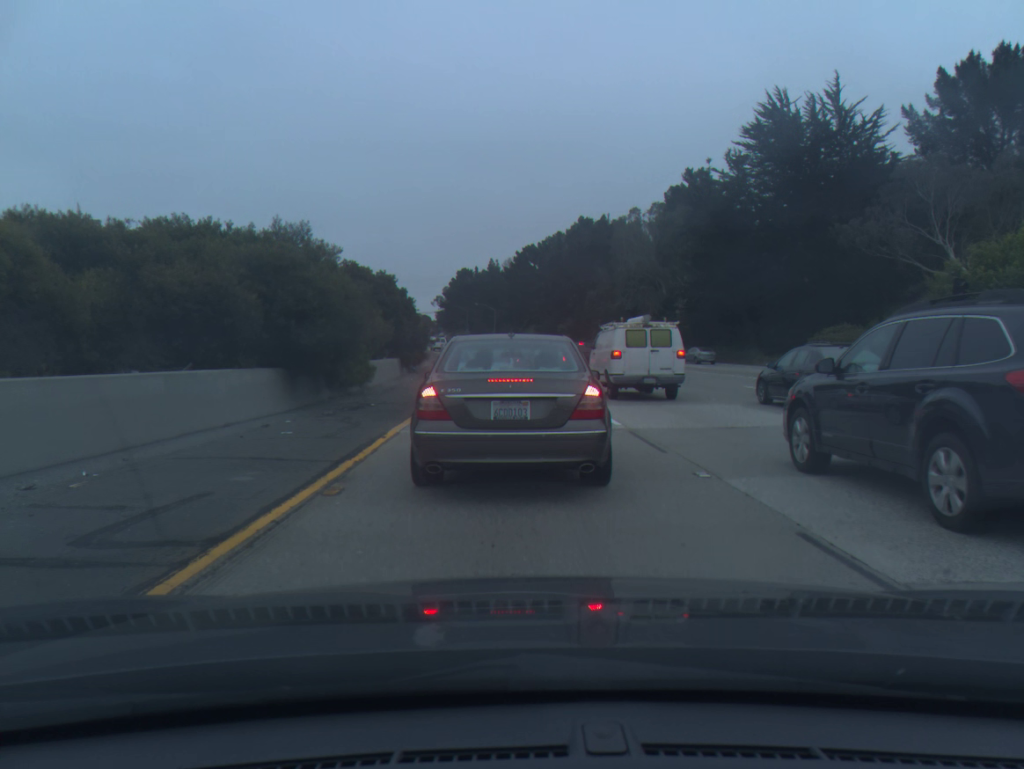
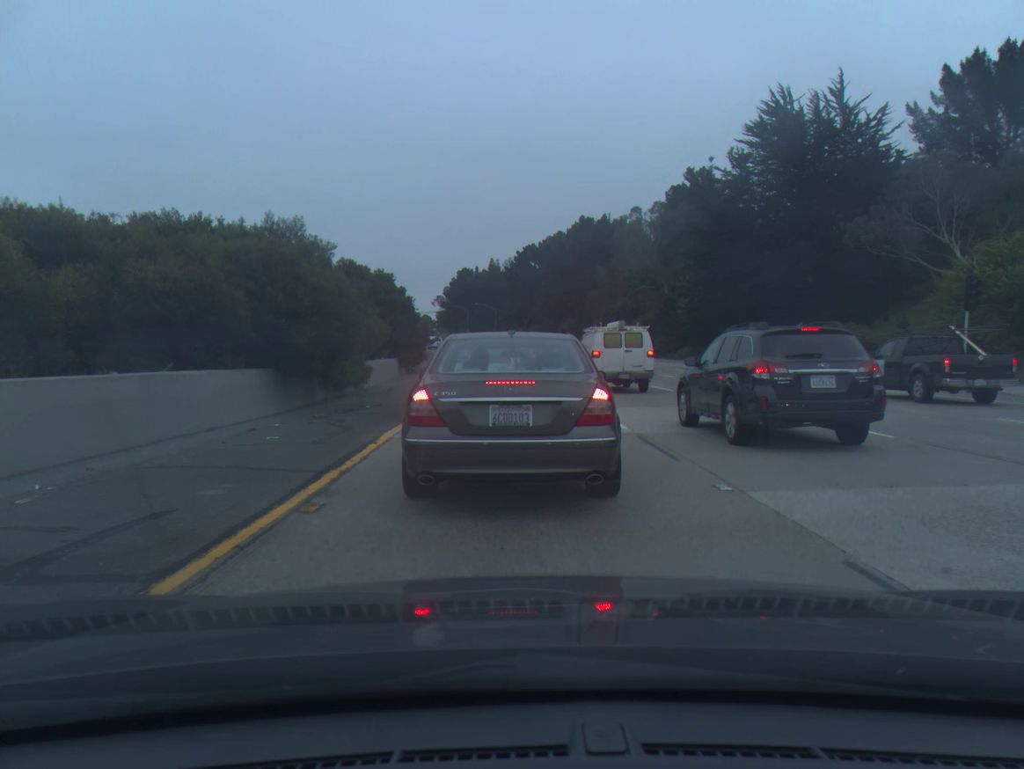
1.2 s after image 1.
(0.0, +0.8) m; 0°
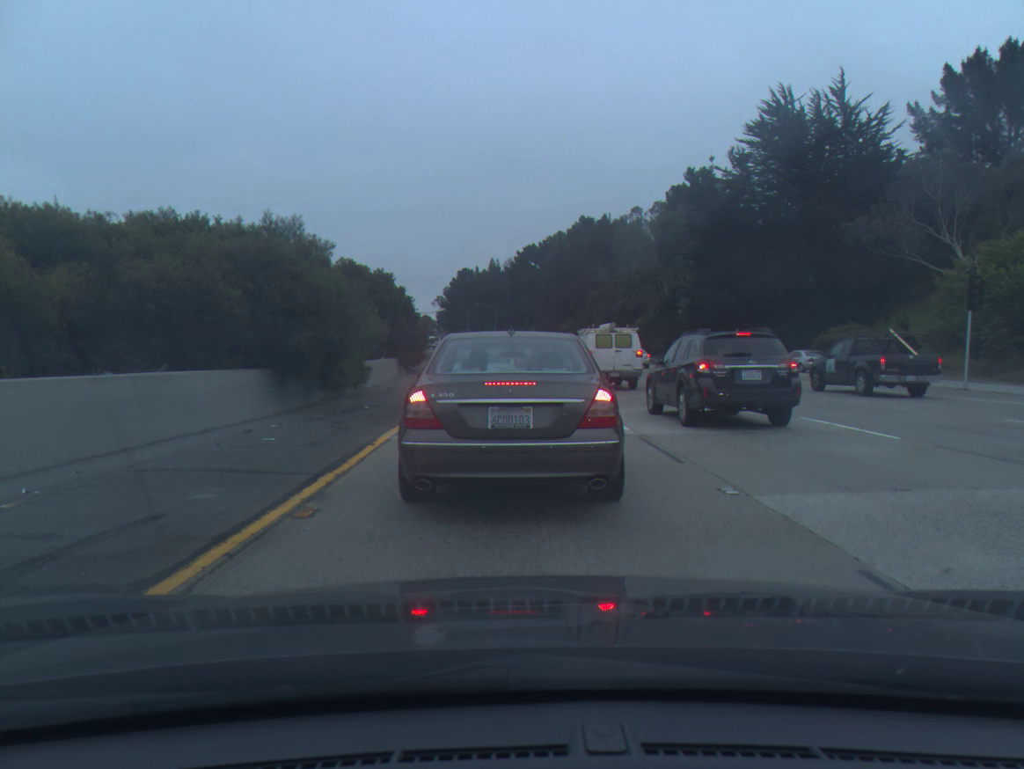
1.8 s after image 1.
(0.0, +0.2) m; 0°
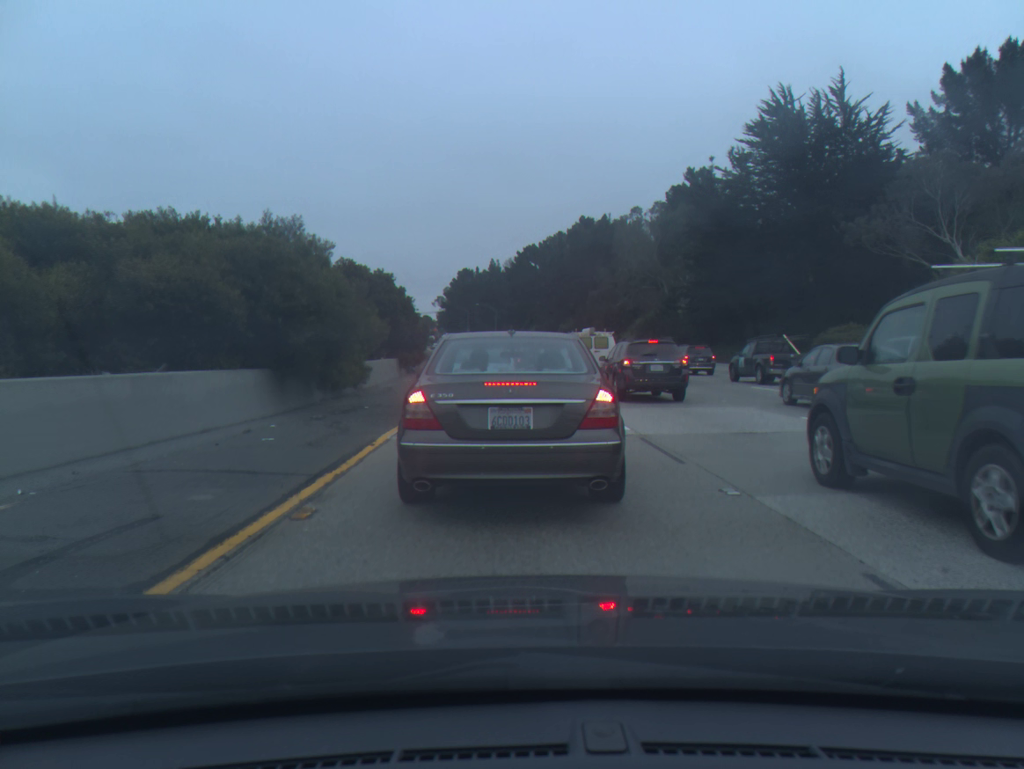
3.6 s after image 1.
(0.0, +0.1) m; 0°
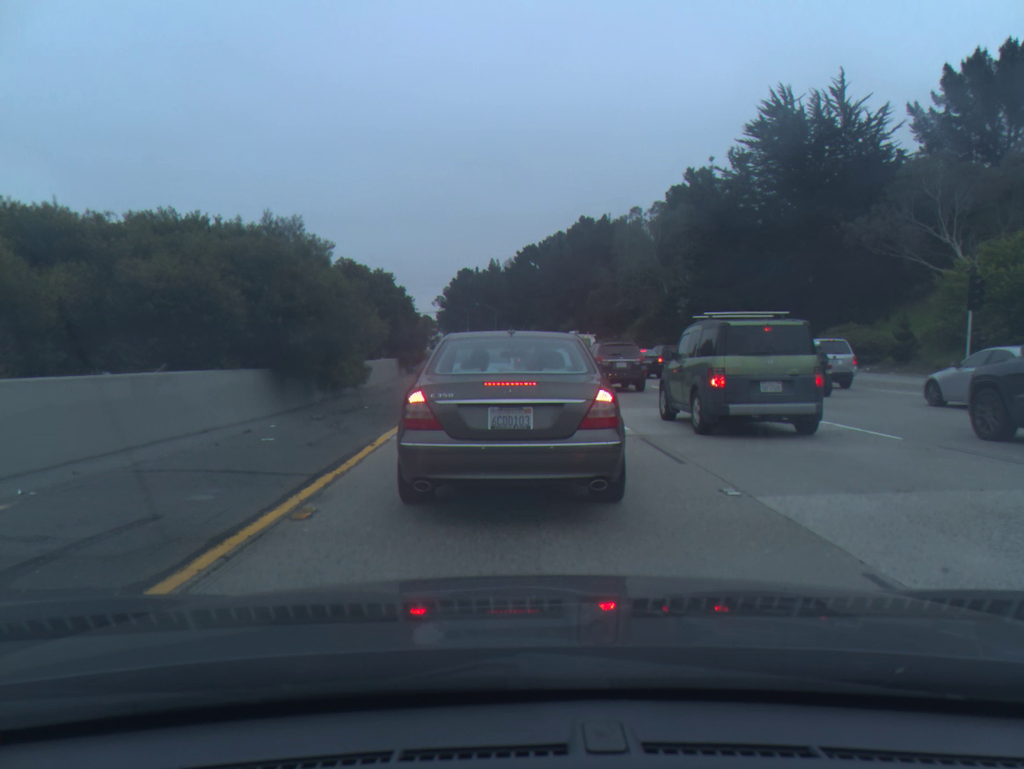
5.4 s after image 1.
(0.0, 0.0) m; 0°
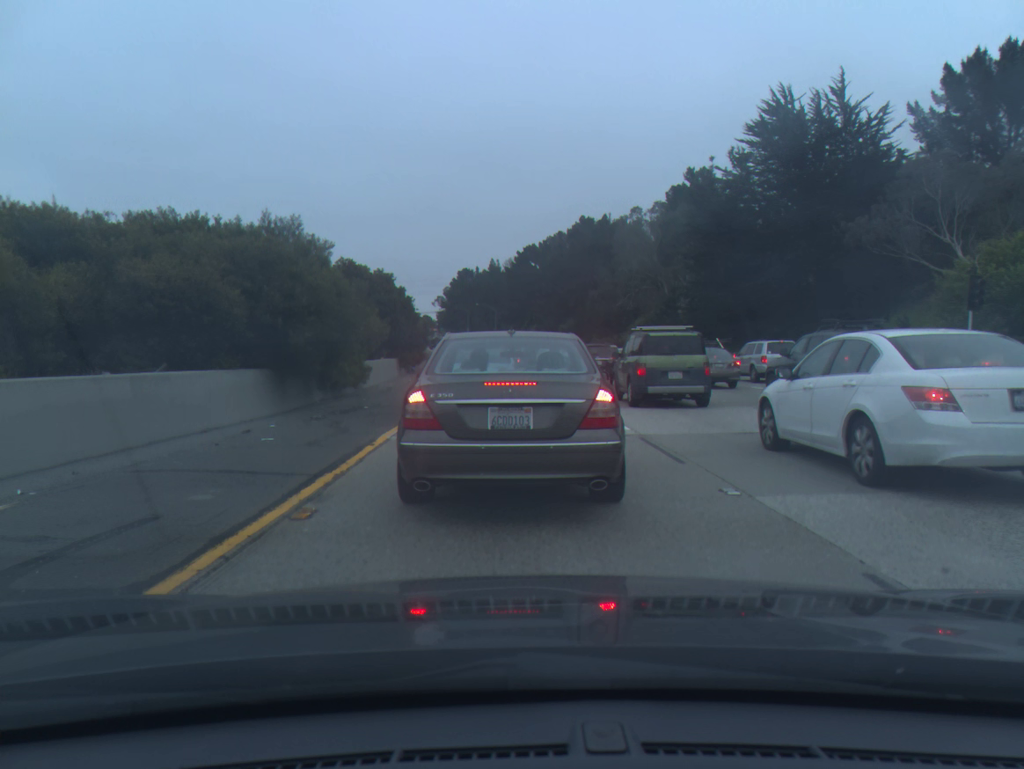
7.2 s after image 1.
(0.0, 0.0) m; 0°
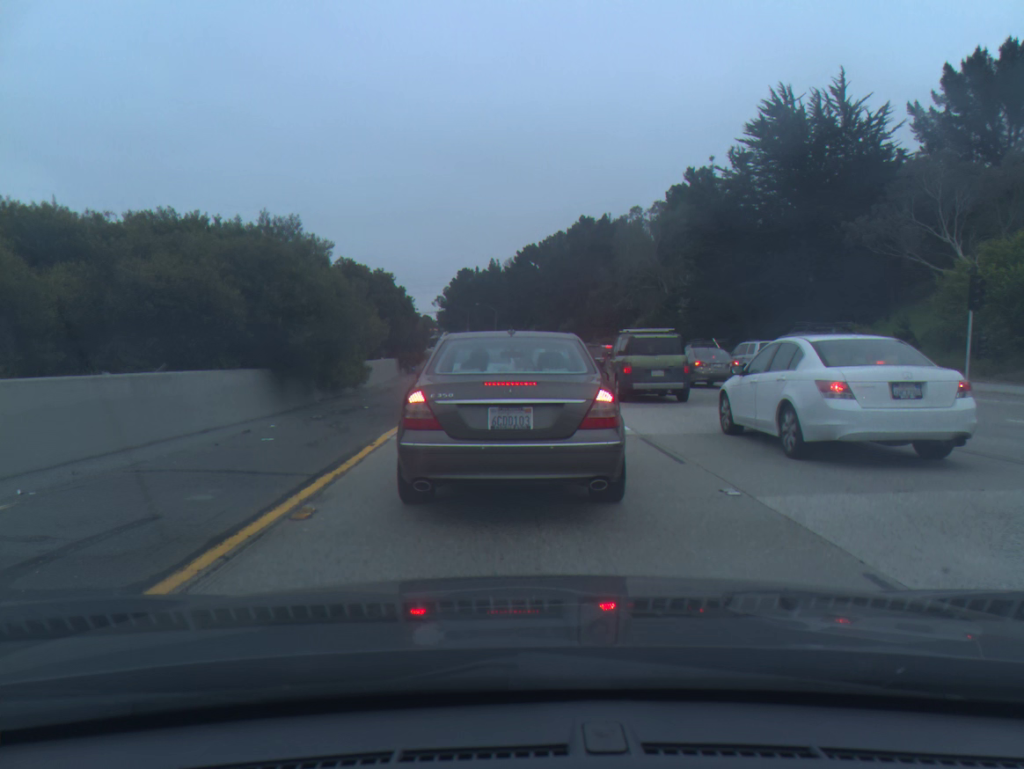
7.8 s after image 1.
(0.0, 0.0) m; 0°
